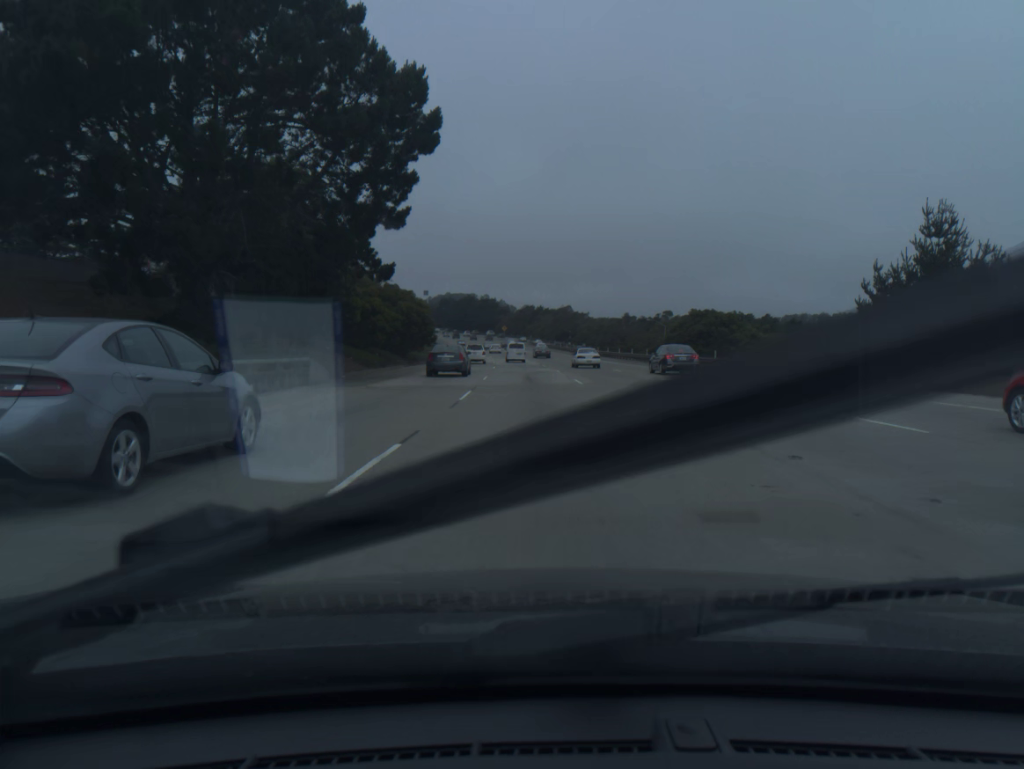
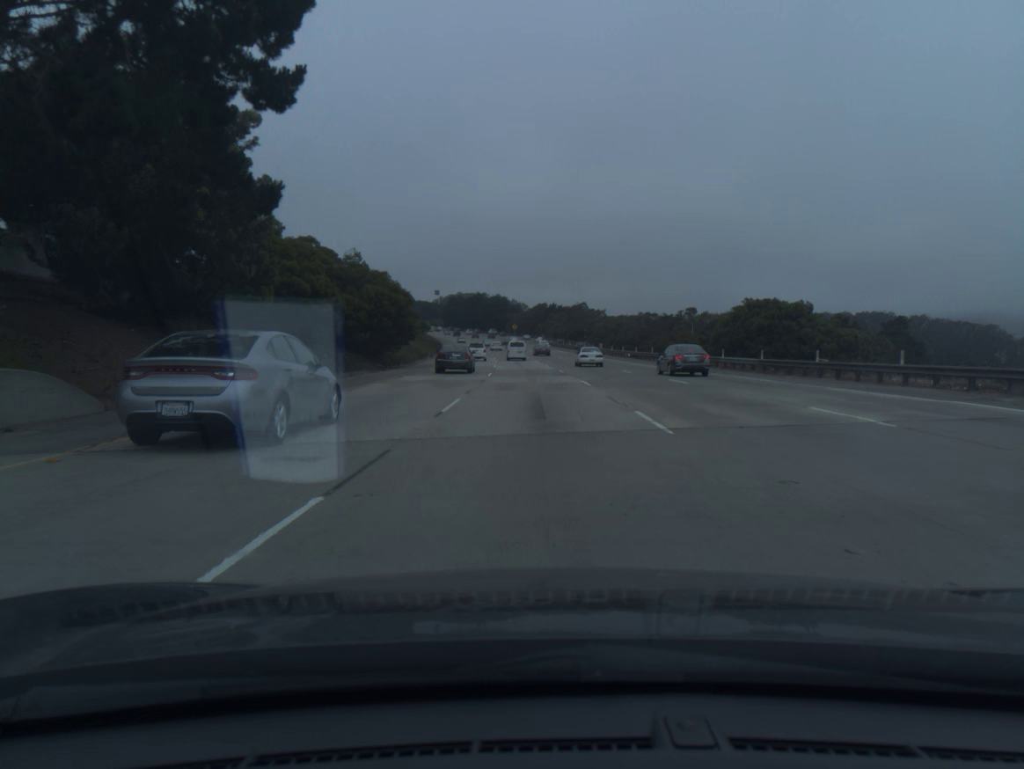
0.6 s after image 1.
(-0.1, +16.8) m; -1°
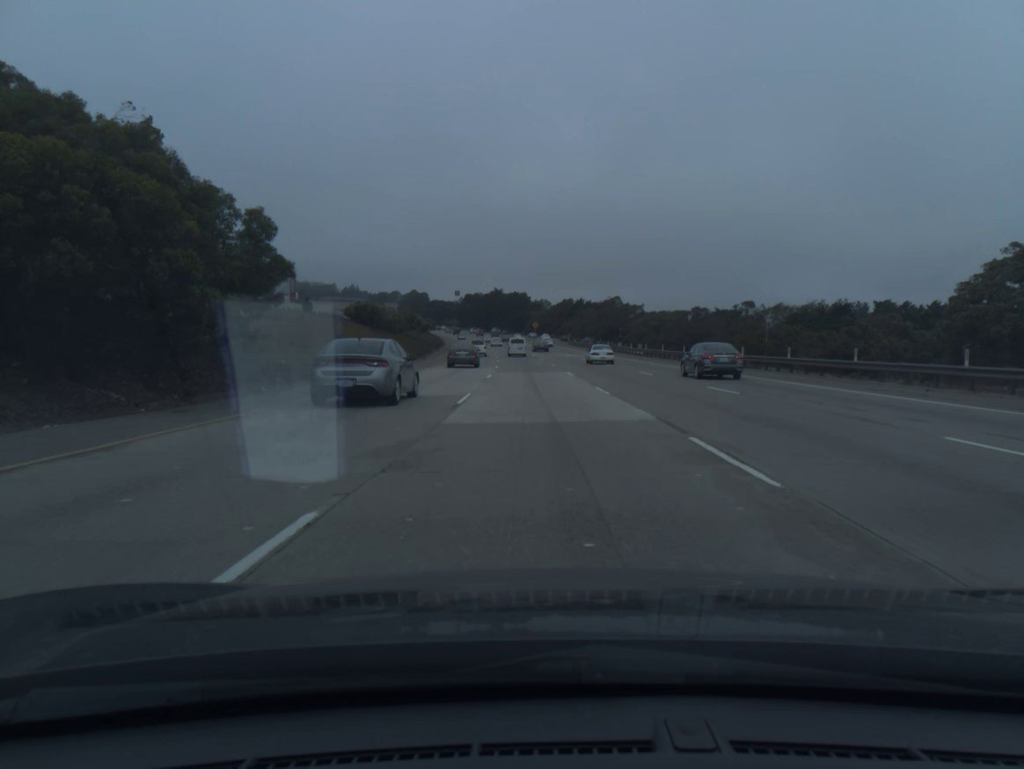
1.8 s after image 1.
(-0.5, +33.8) m; -2°
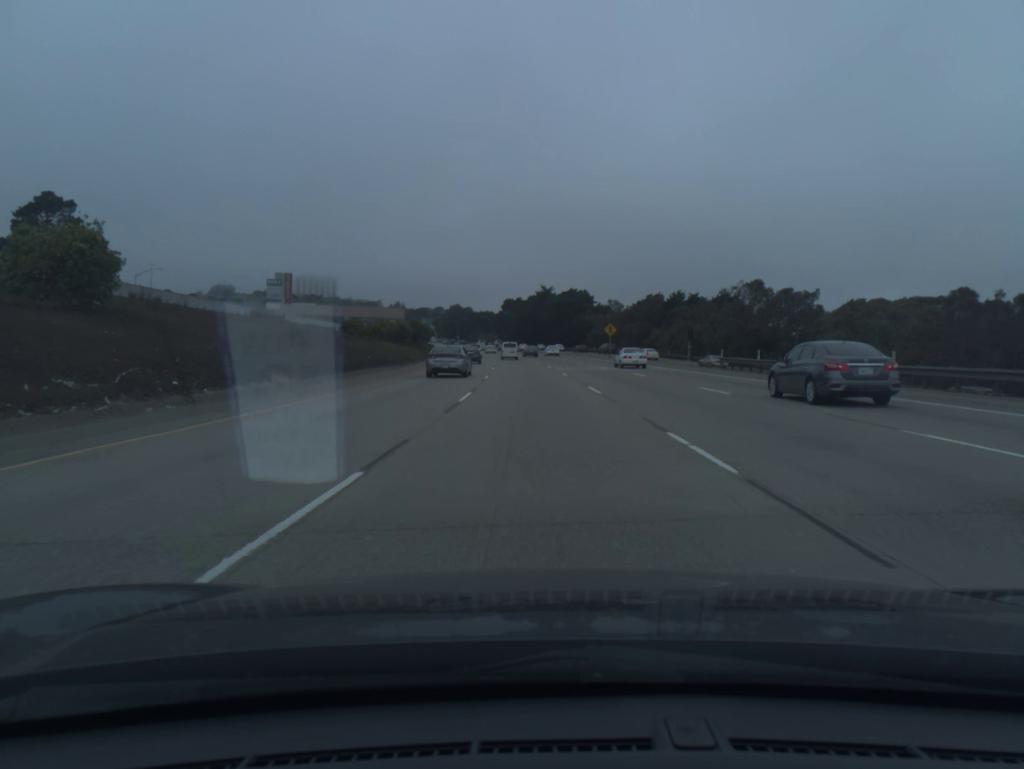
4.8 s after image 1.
(-2.7, +86.3) m; -4°
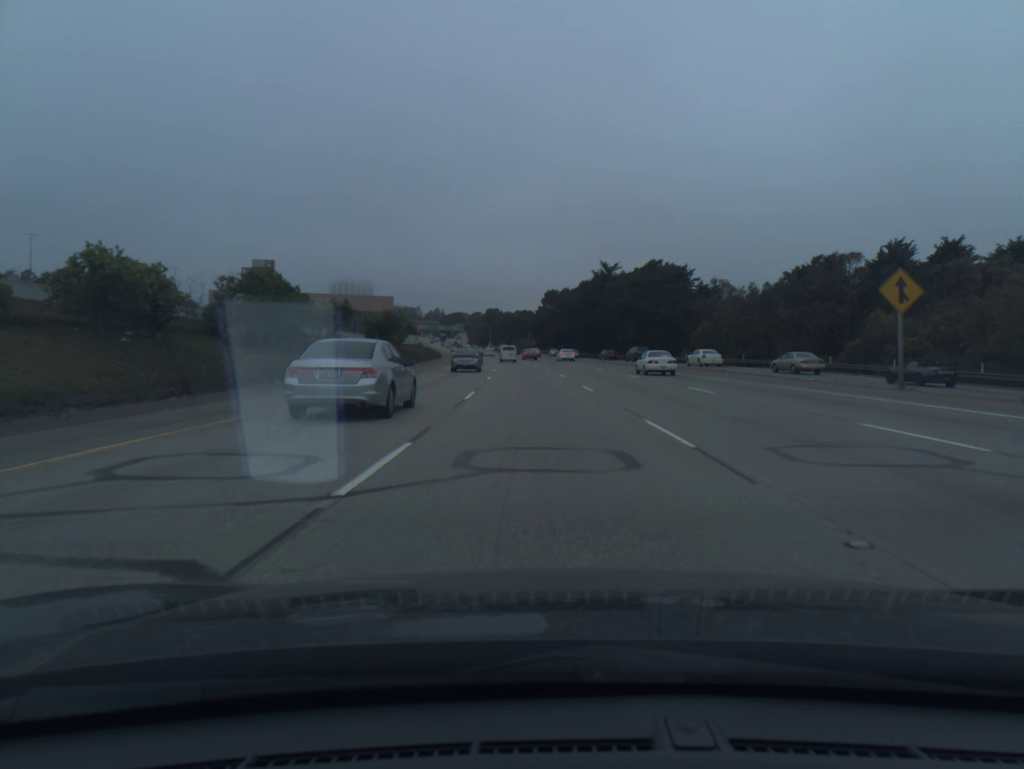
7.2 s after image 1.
(-2.1, +70.5) m; -3°
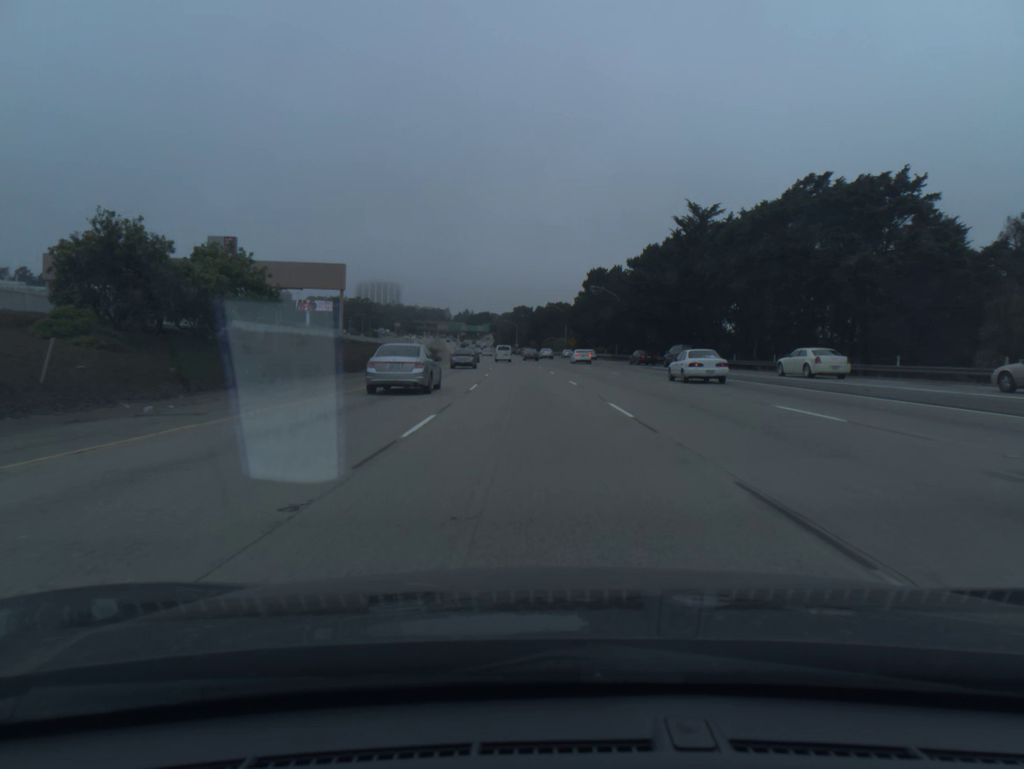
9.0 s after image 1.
(-1.1, +54.0) m; -2°
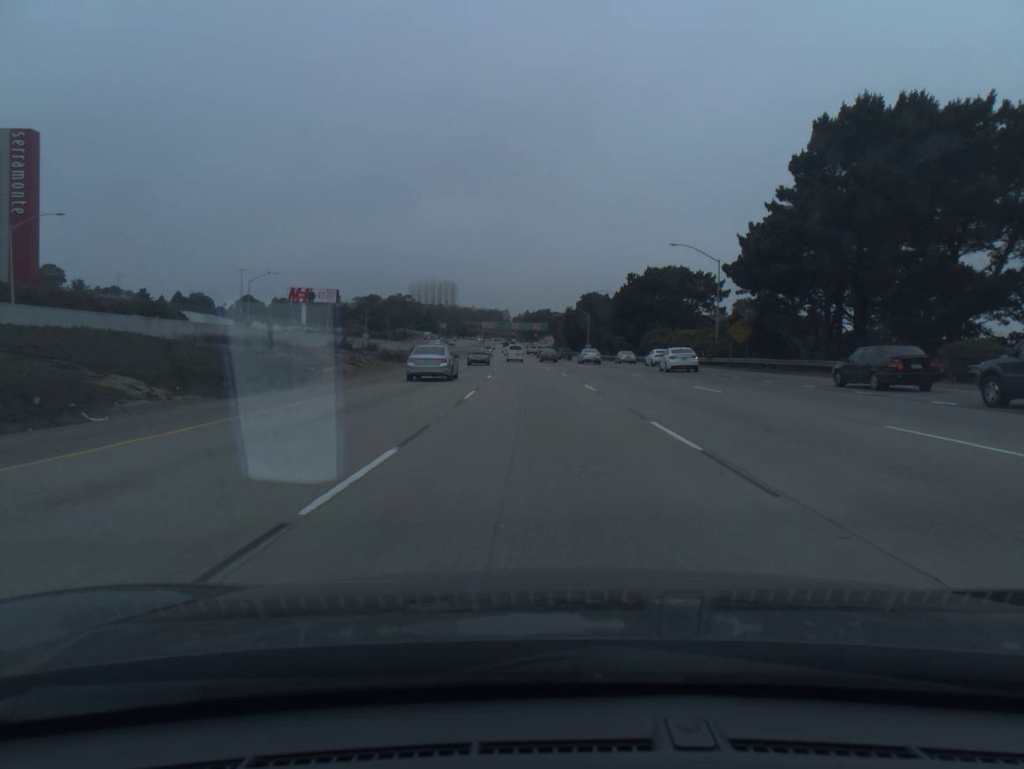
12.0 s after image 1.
(-3.9, +92.3) m; -5°
